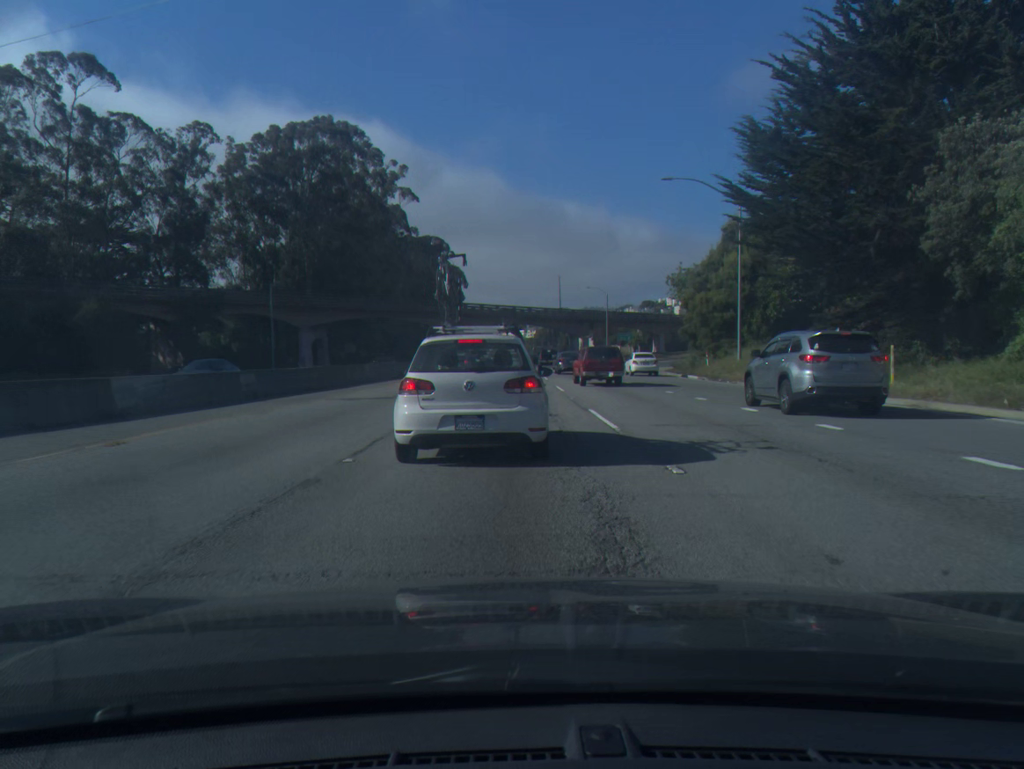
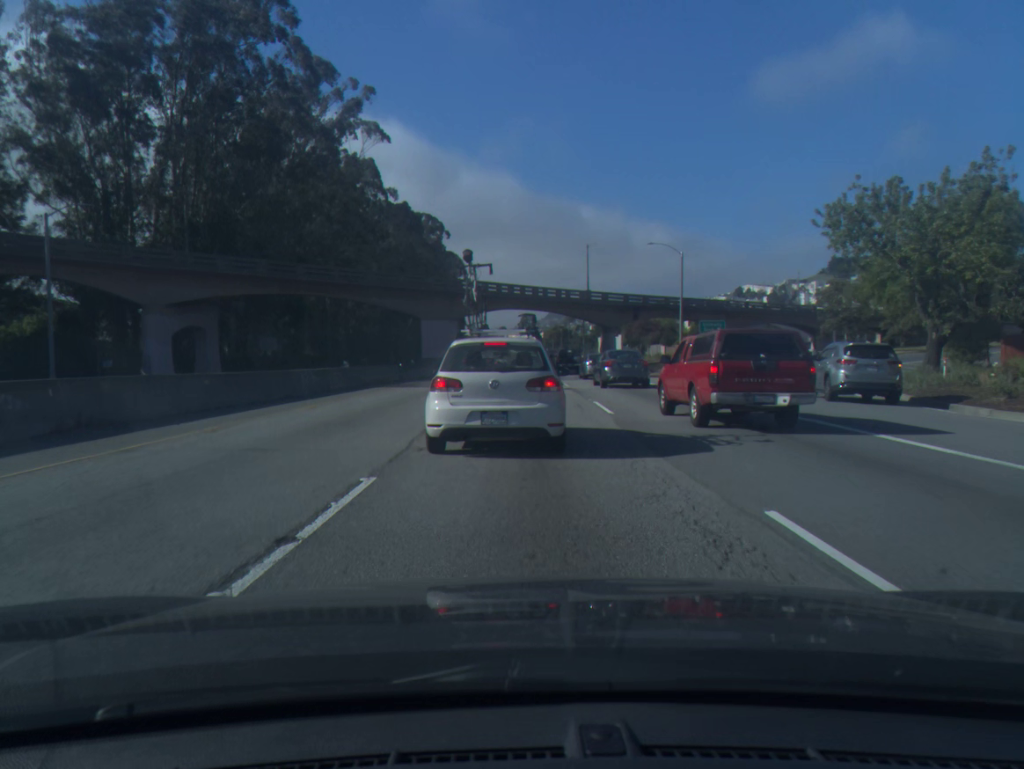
(-0.3, +40.2) m; 0°
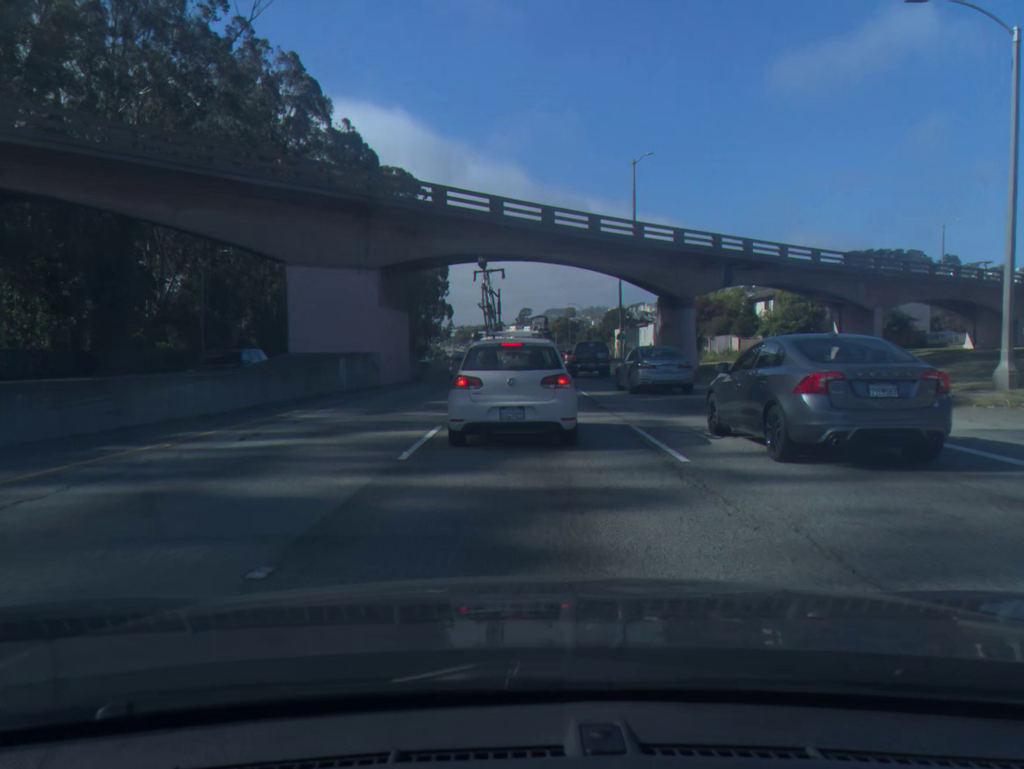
(+0.1, +38.1) m; 0°
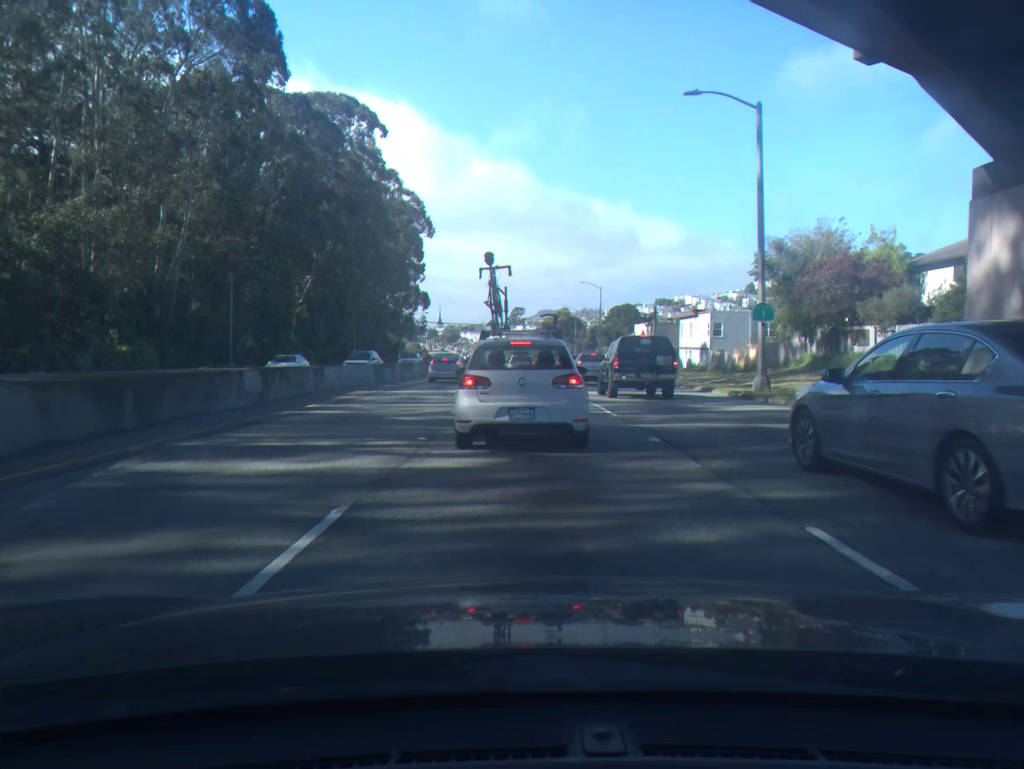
(+0.3, +37.1) m; +1°
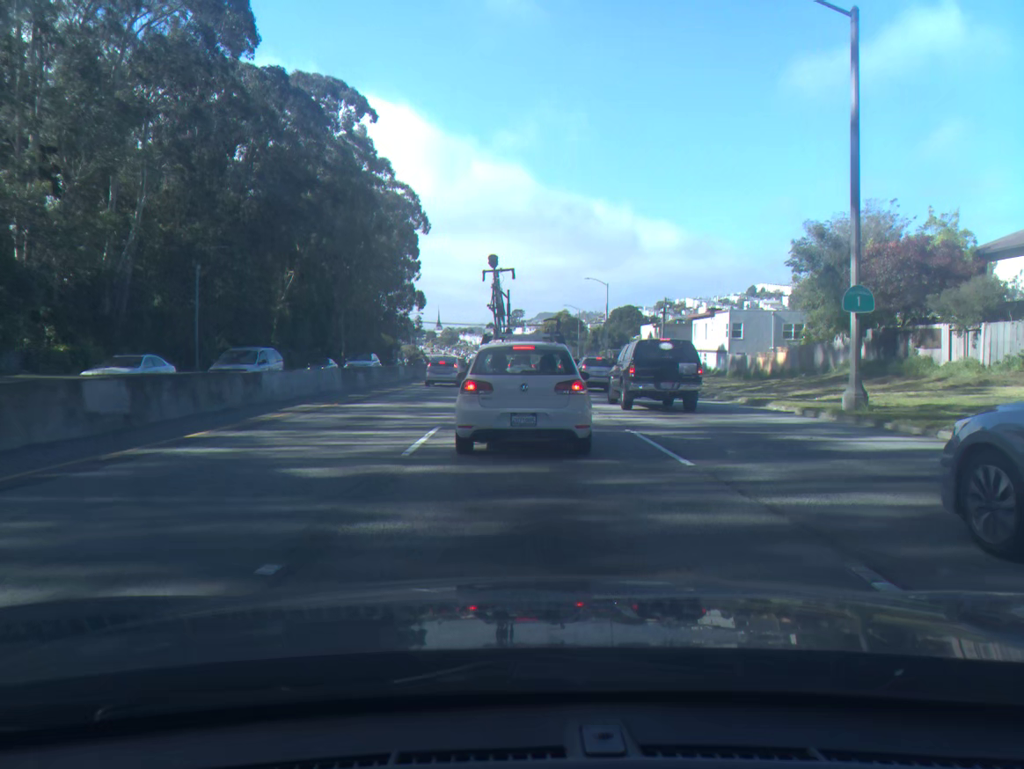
(0.0, +7.0) m; 0°
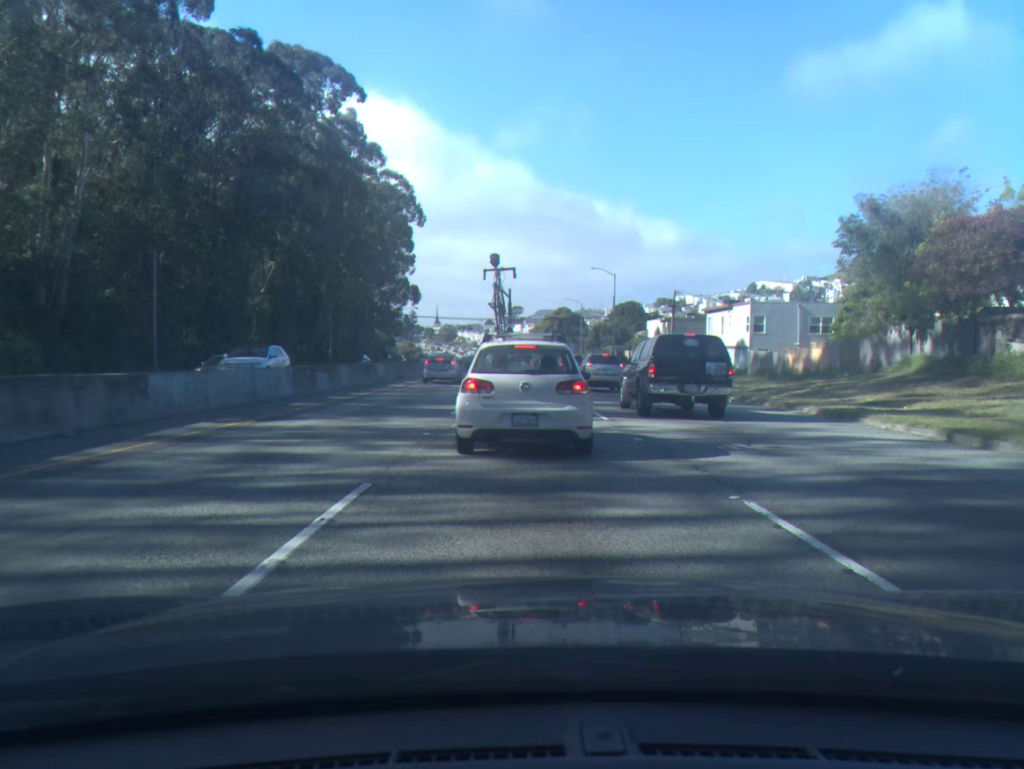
(0.0, +6.8) m; 0°
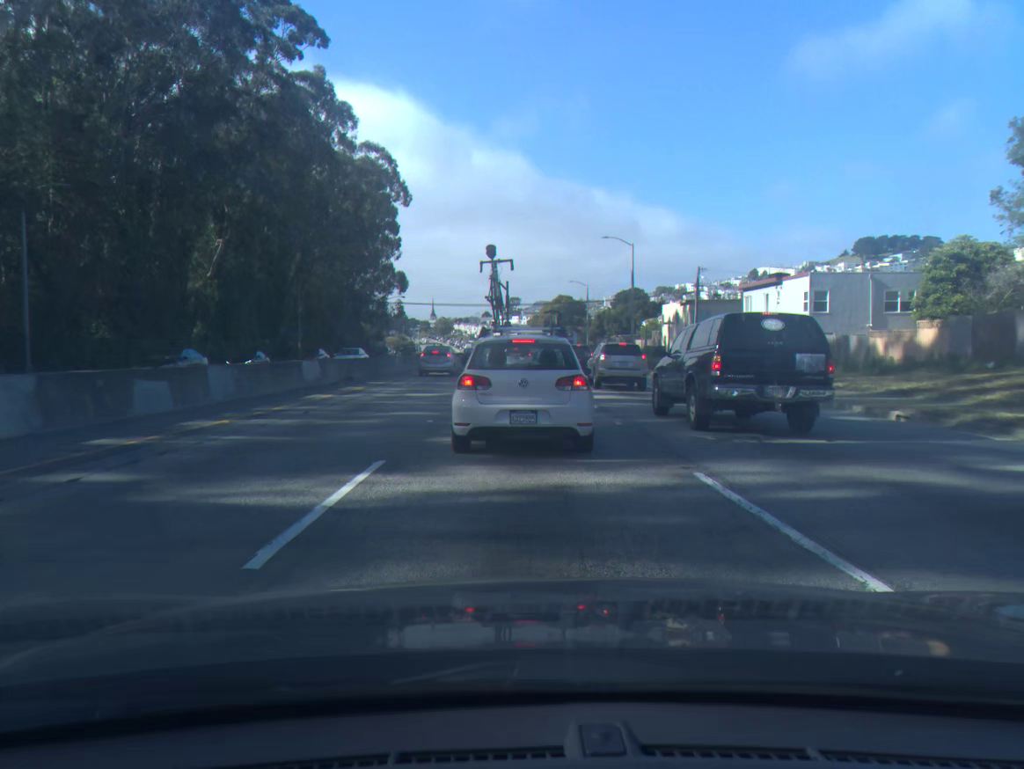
(0.0, +13.2) m; 0°
